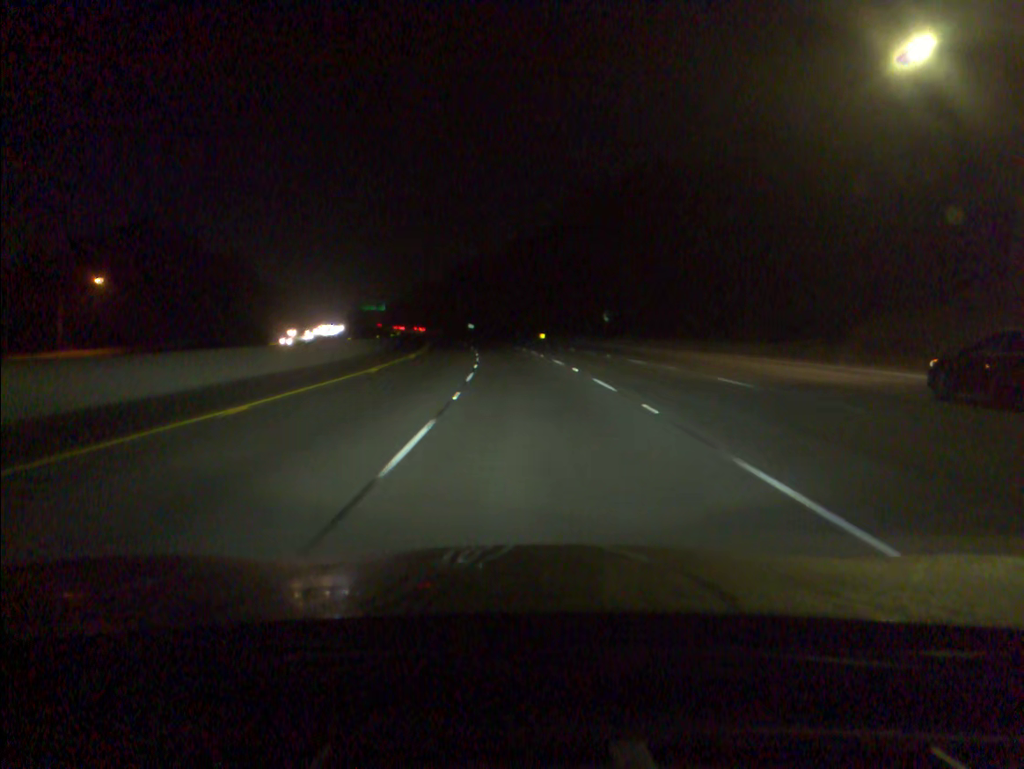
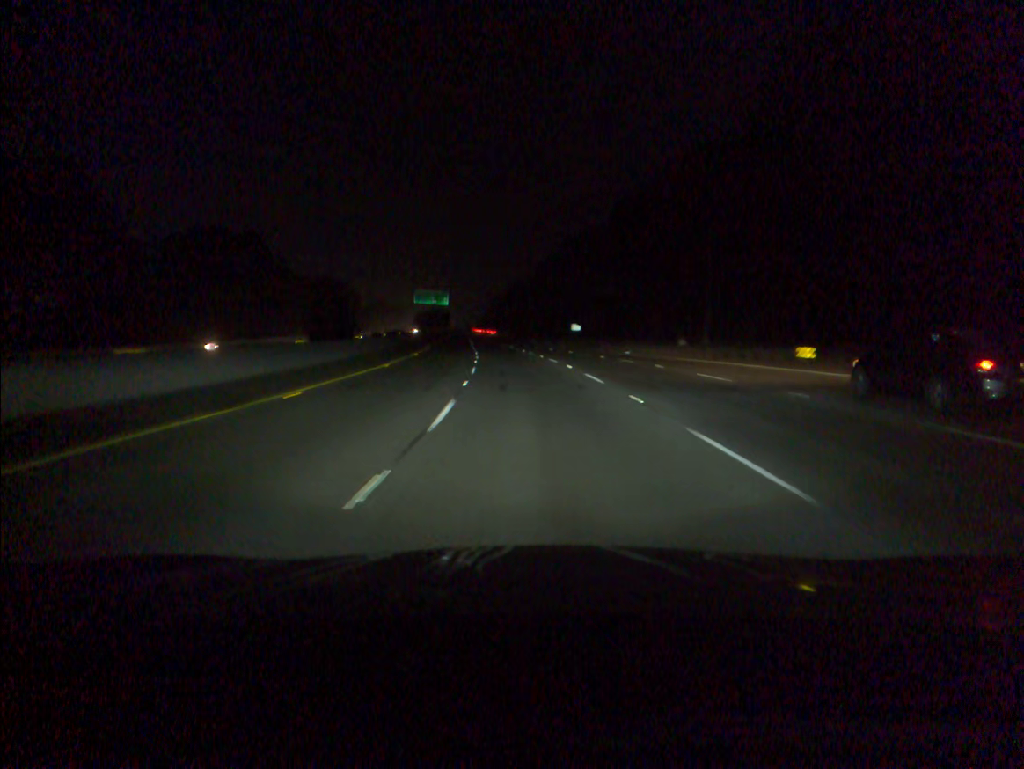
(-5.7, +84.1) m; -8°
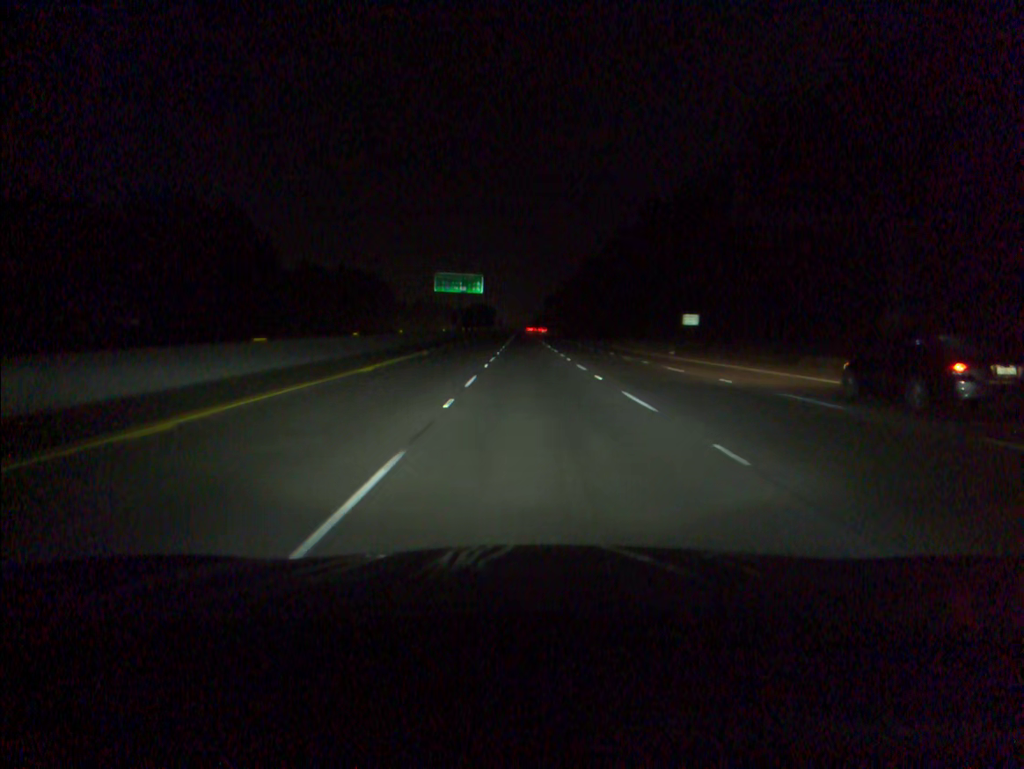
(-1.9, +50.6) m; -4°
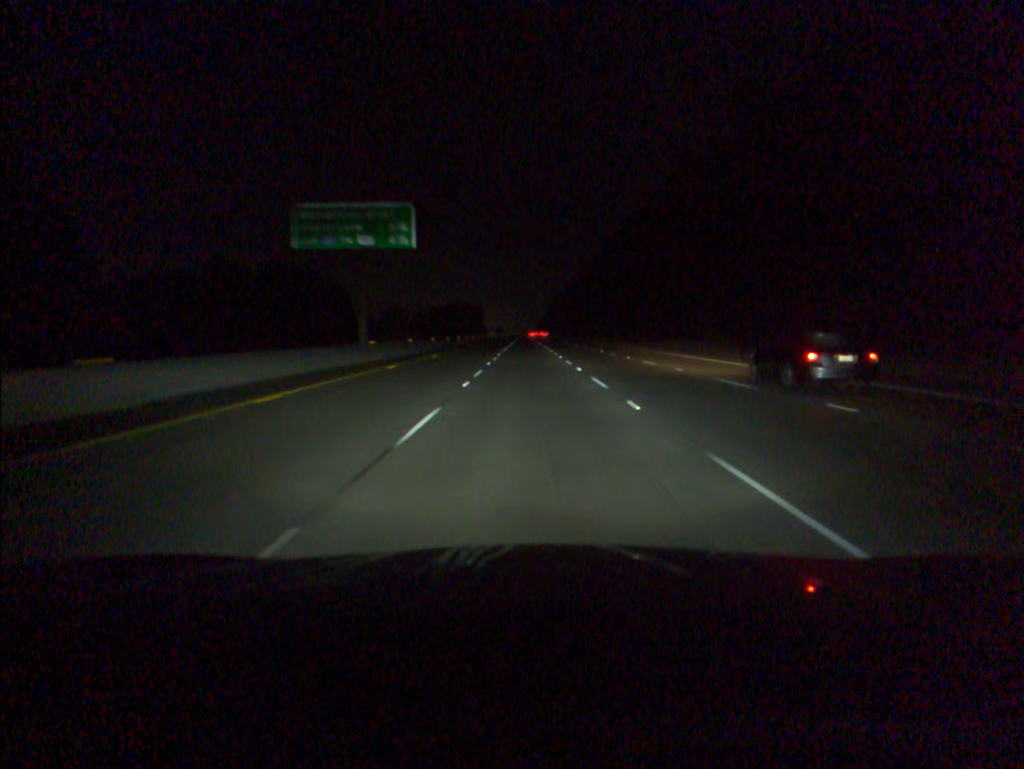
(-0.5, +67.6) m; 0°
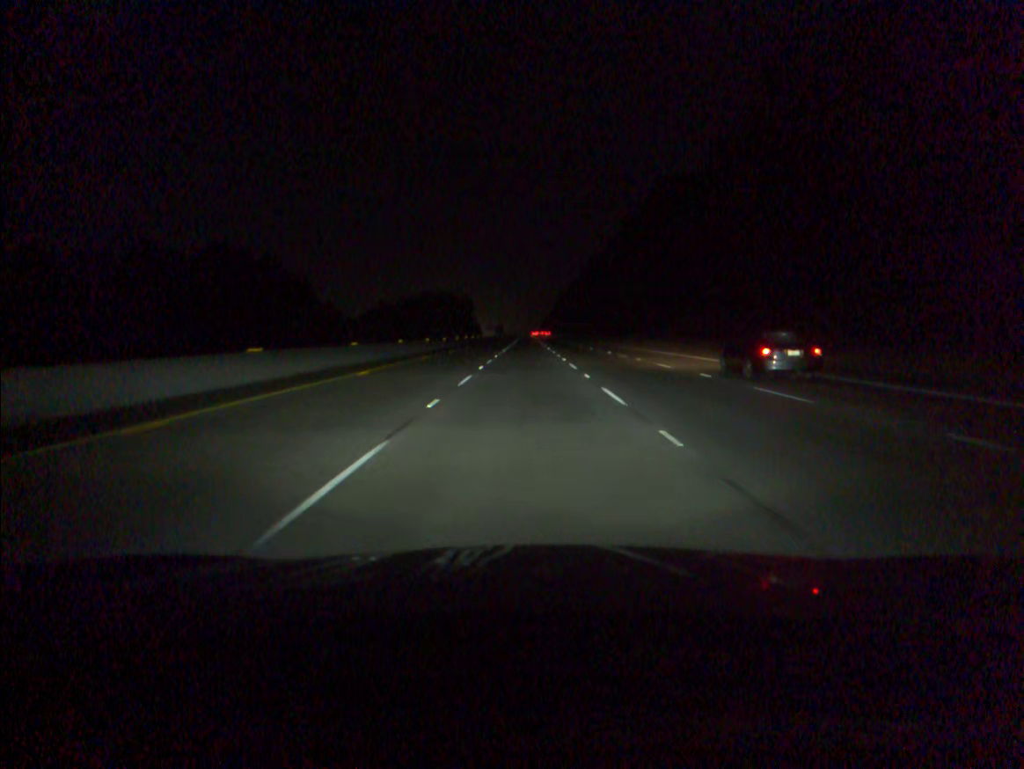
(-0.1, +33.8) m; 0°
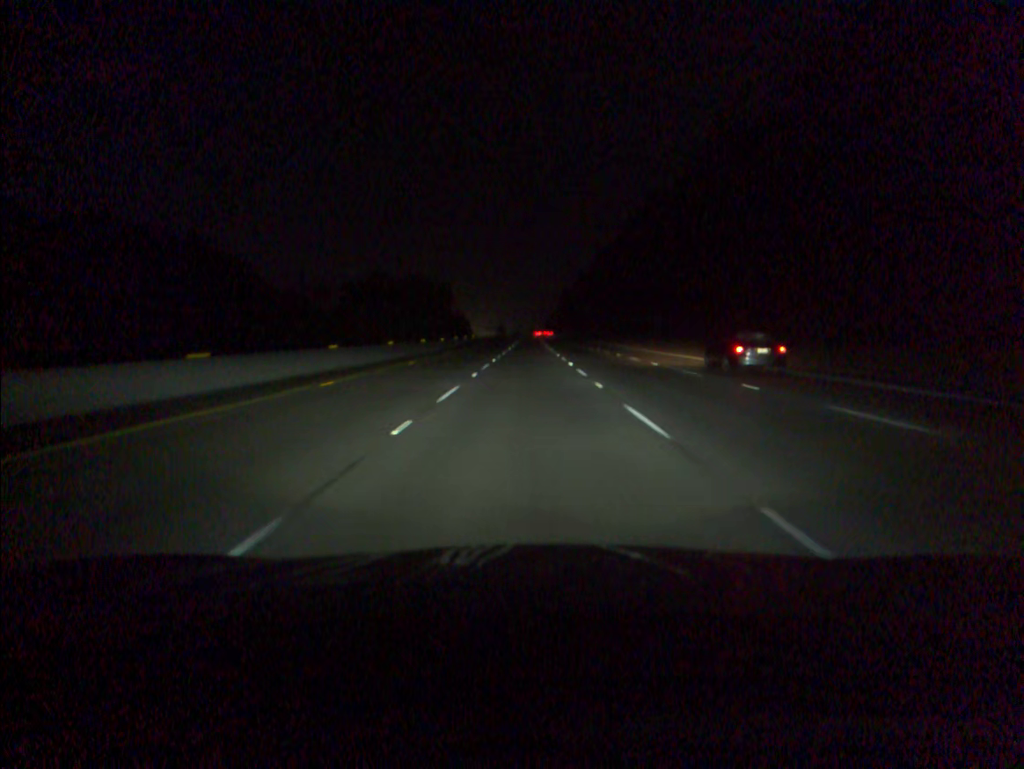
(-0.1, +33.7) m; 0°
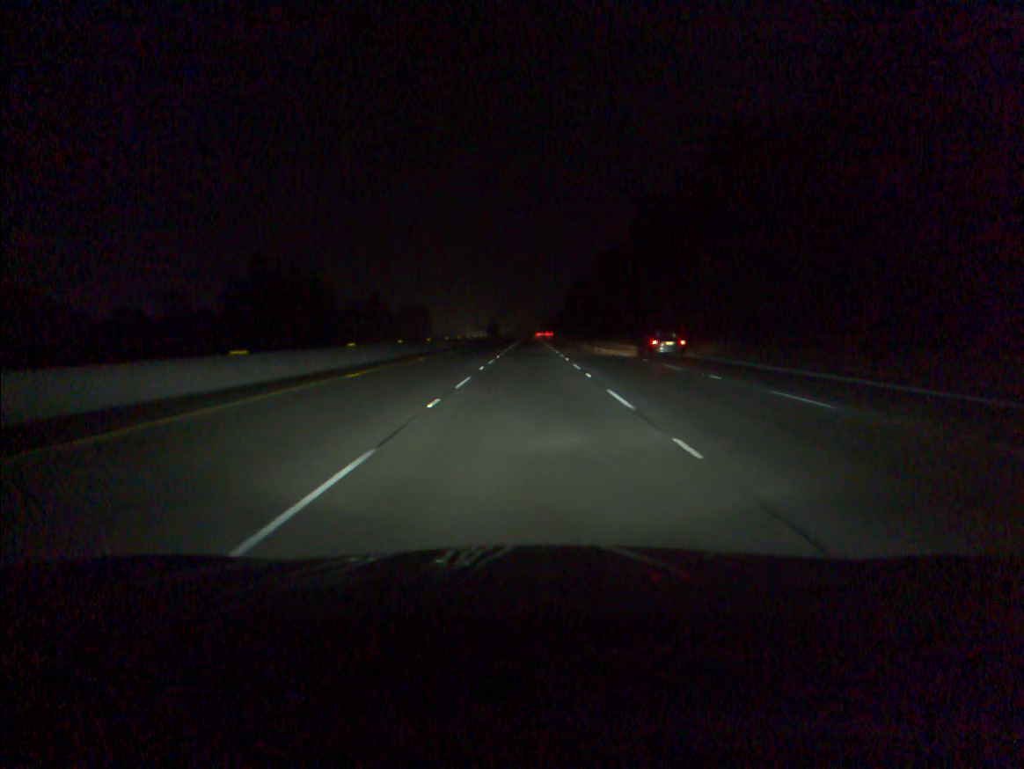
(0.0, +84.0) m; 0°
